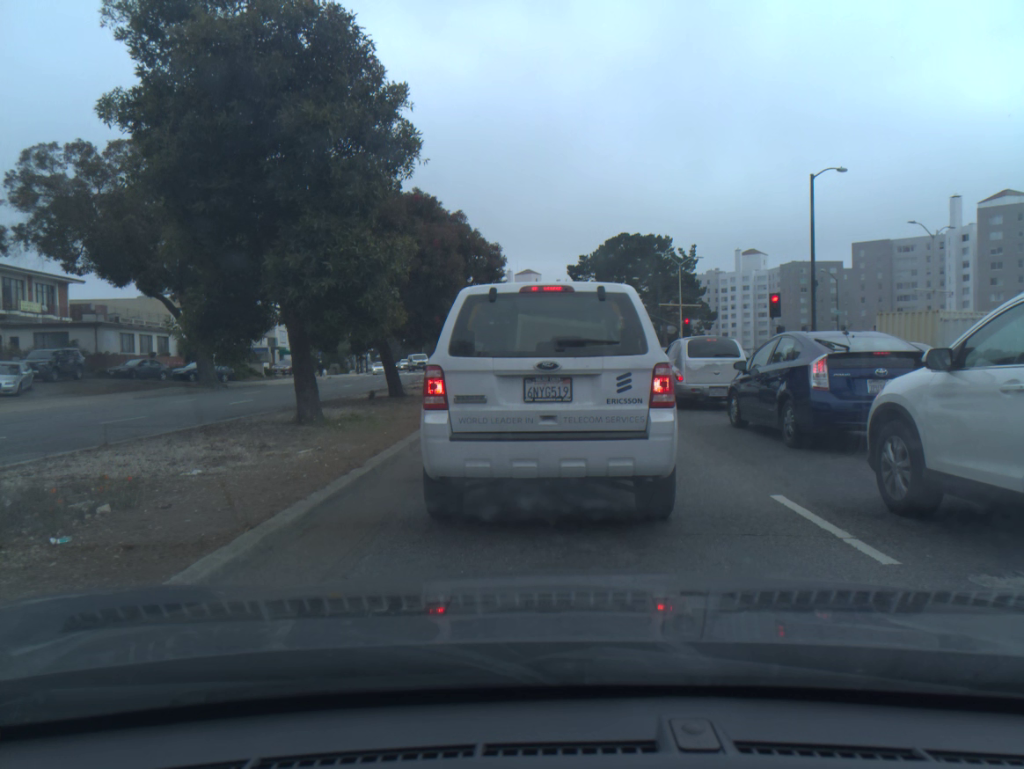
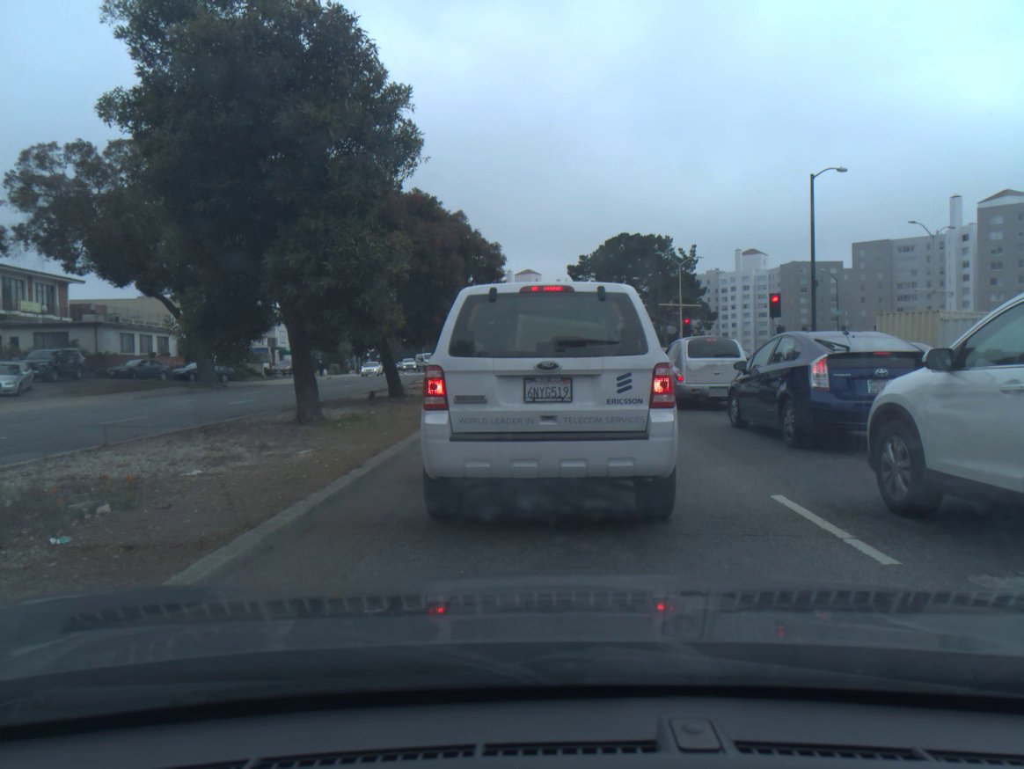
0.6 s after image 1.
(0.0, 0.0) m; 0°
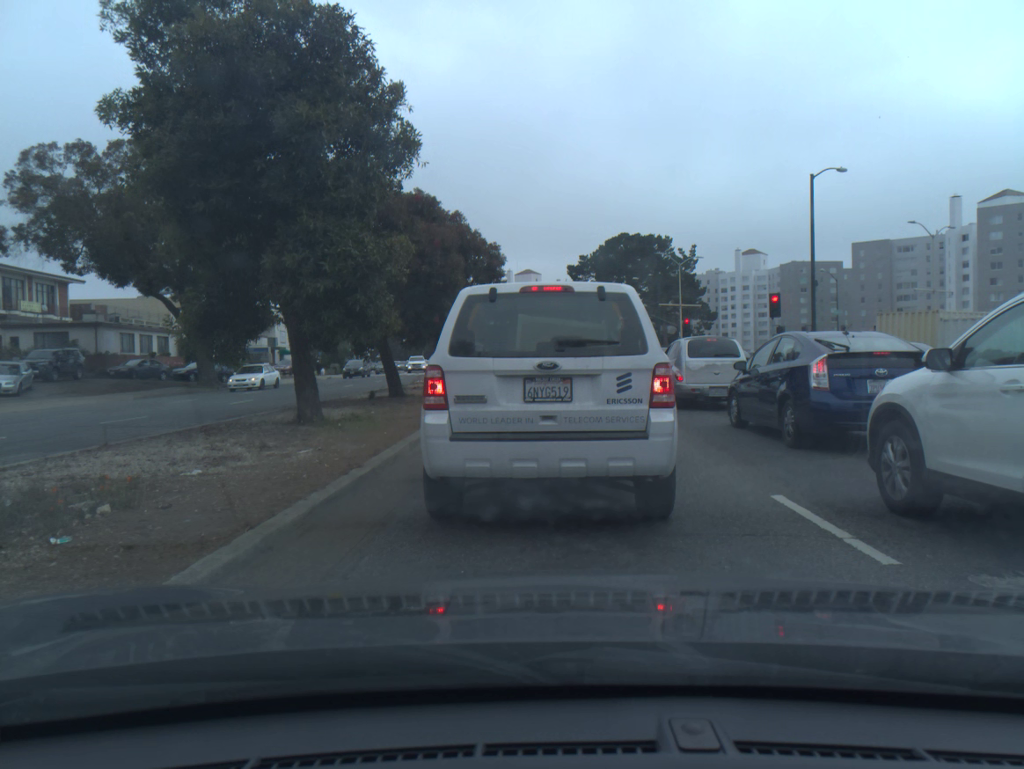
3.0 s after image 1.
(0.0, 0.0) m; 0°
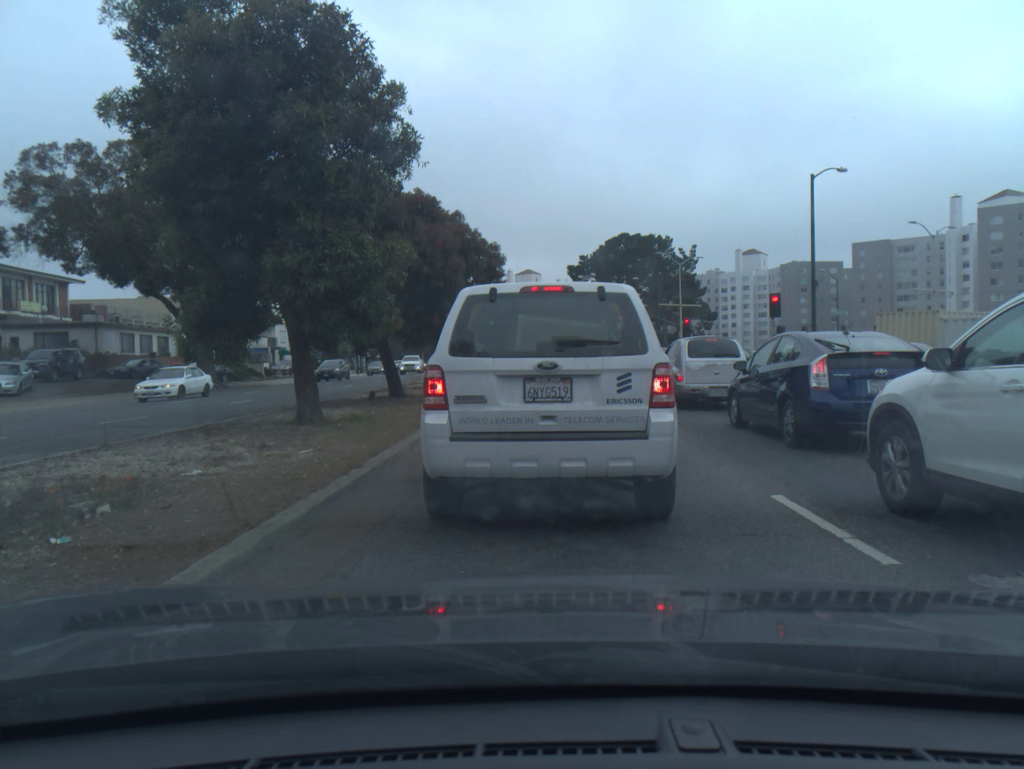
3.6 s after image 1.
(0.0, 0.0) m; 0°
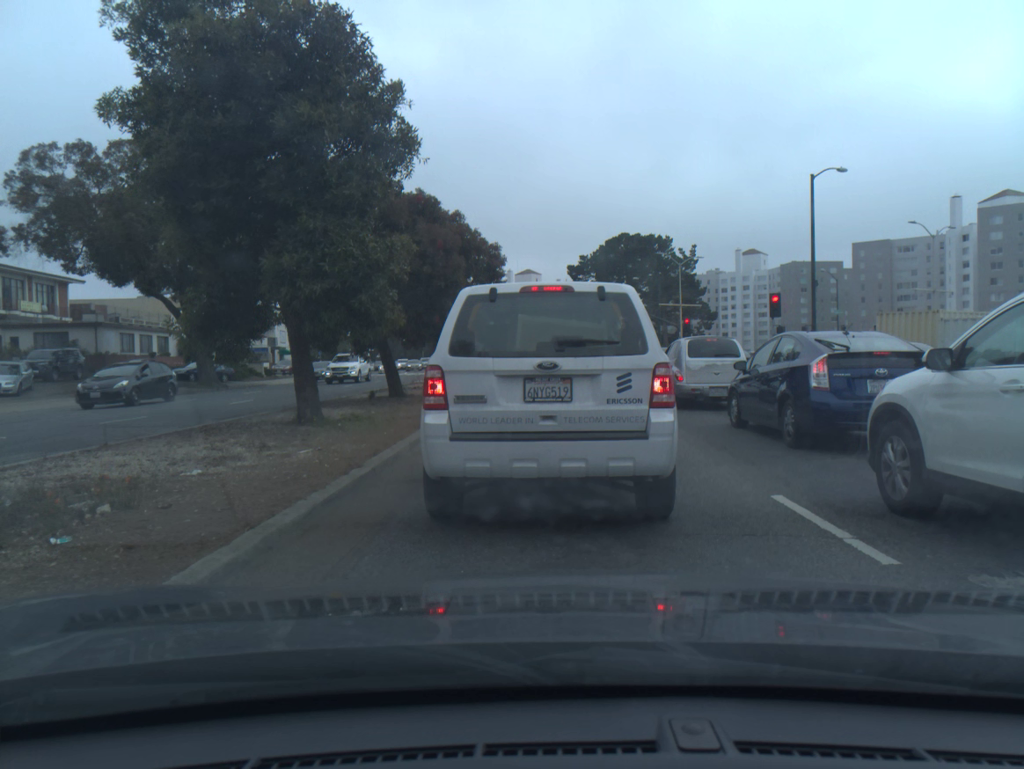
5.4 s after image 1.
(0.0, 0.0) m; 0°
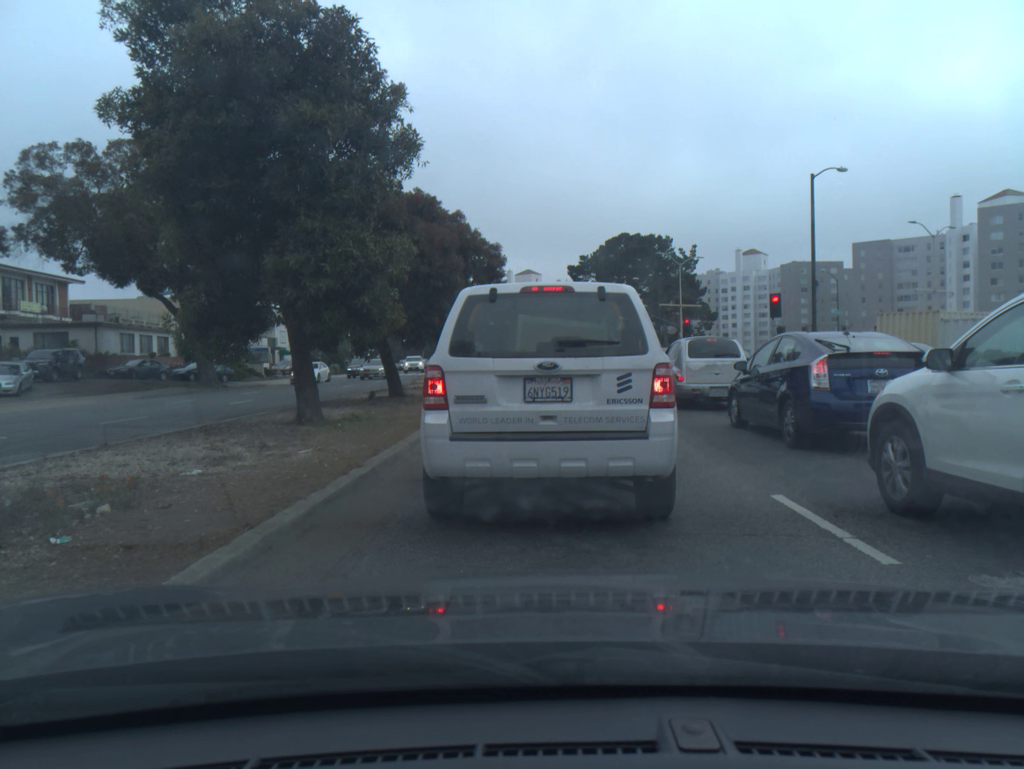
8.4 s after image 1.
(-0.1, -0.1) m; 0°
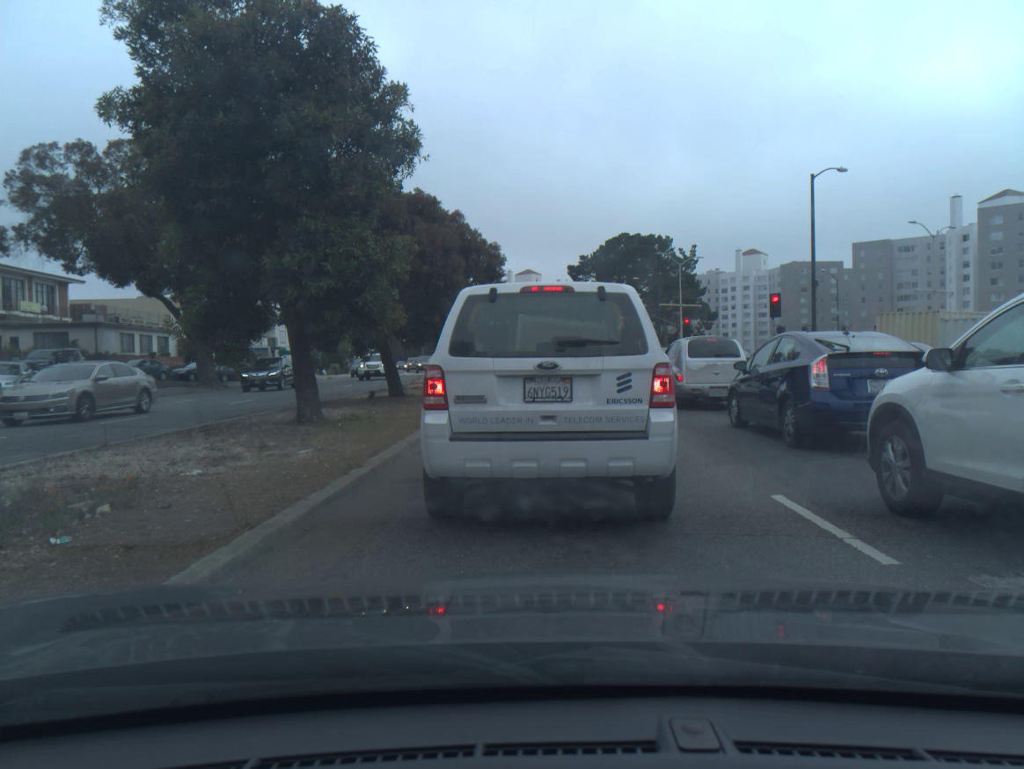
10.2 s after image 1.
(0.0, 0.0) m; 0°
